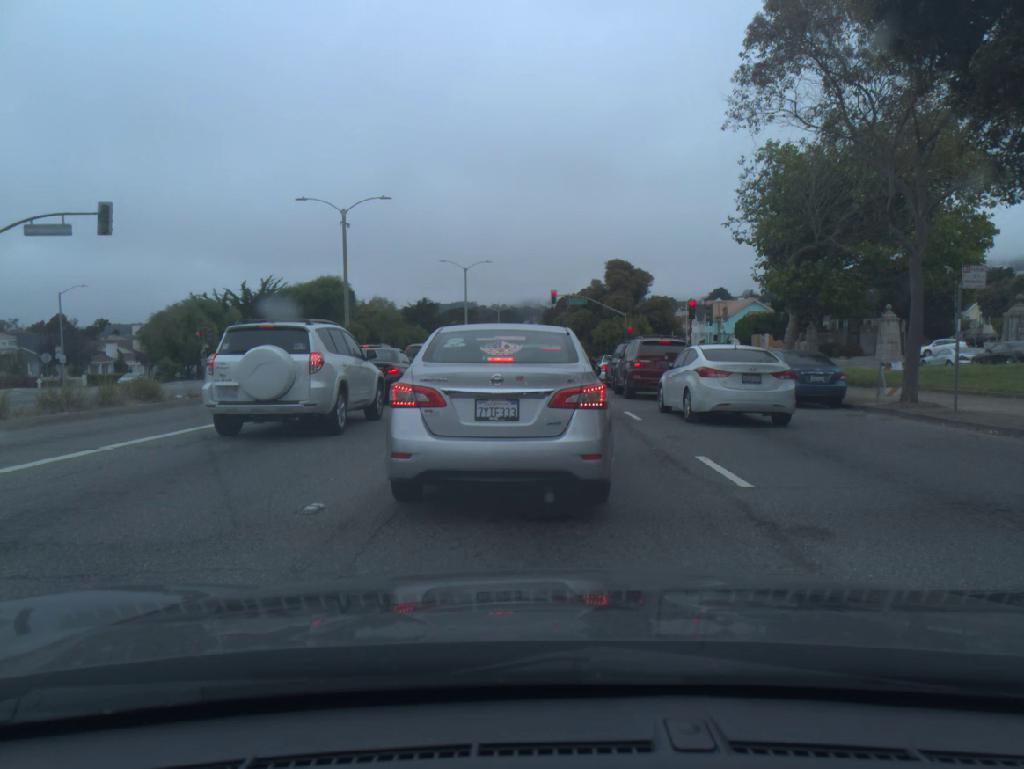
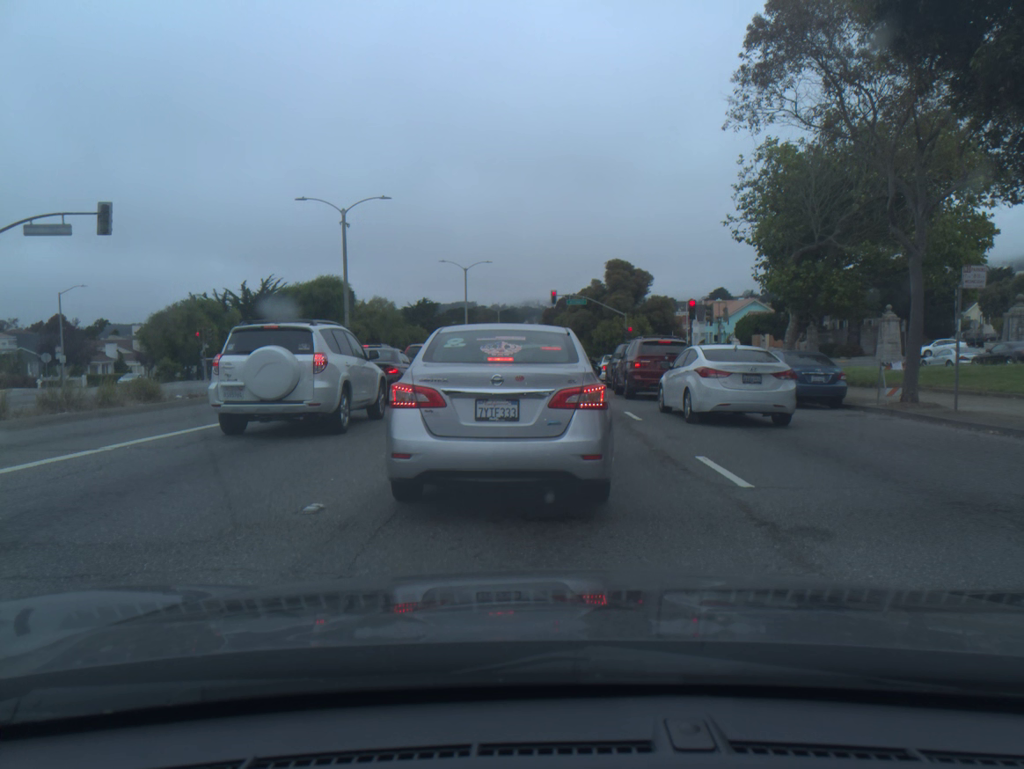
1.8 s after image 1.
(0.0, 0.0) m; 0°
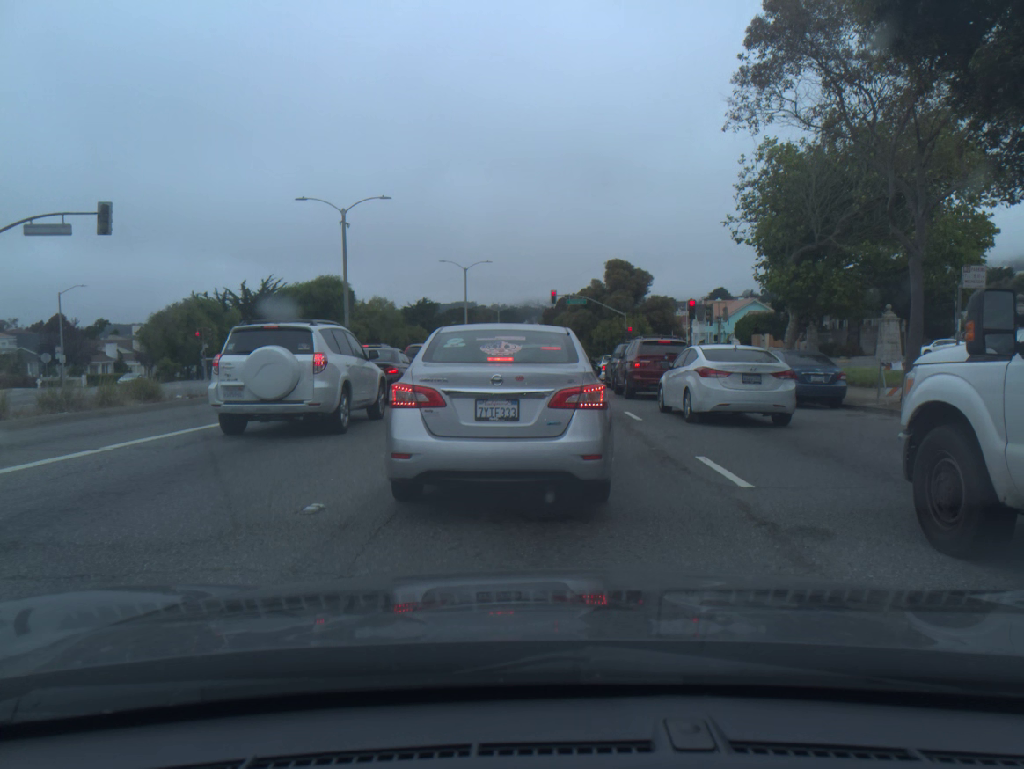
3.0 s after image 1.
(0.0, 0.0) m; 0°
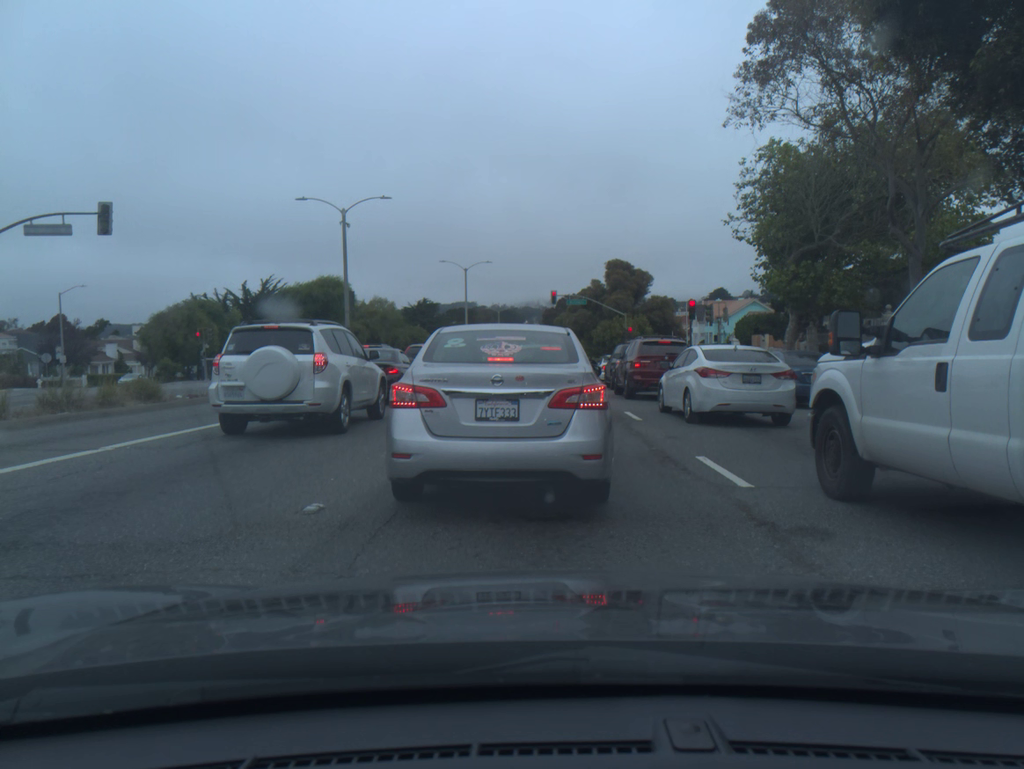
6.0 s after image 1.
(0.0, 0.0) m; 0°
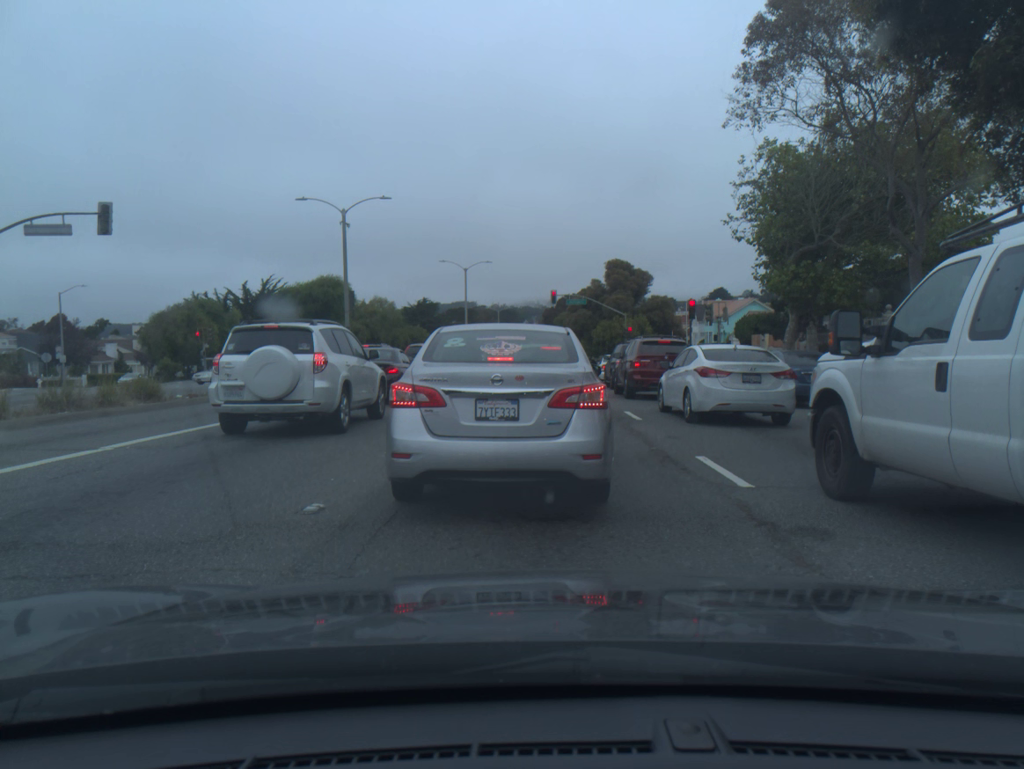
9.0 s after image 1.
(0.0, 0.0) m; 0°
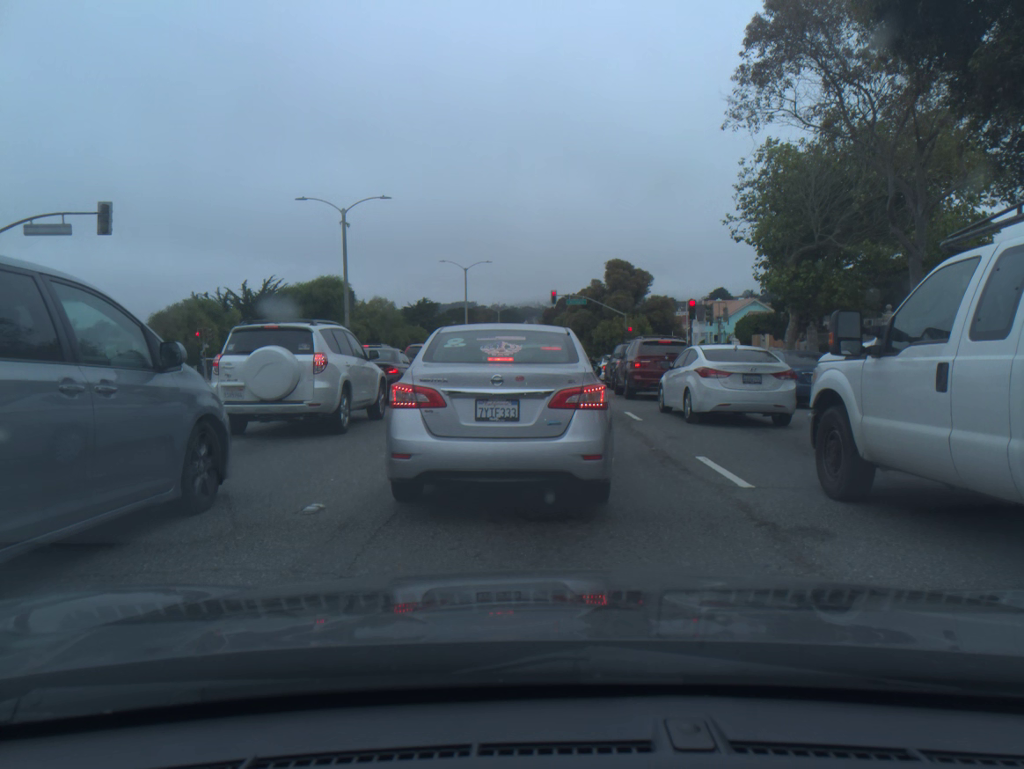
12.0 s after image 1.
(0.0, 0.0) m; 0°
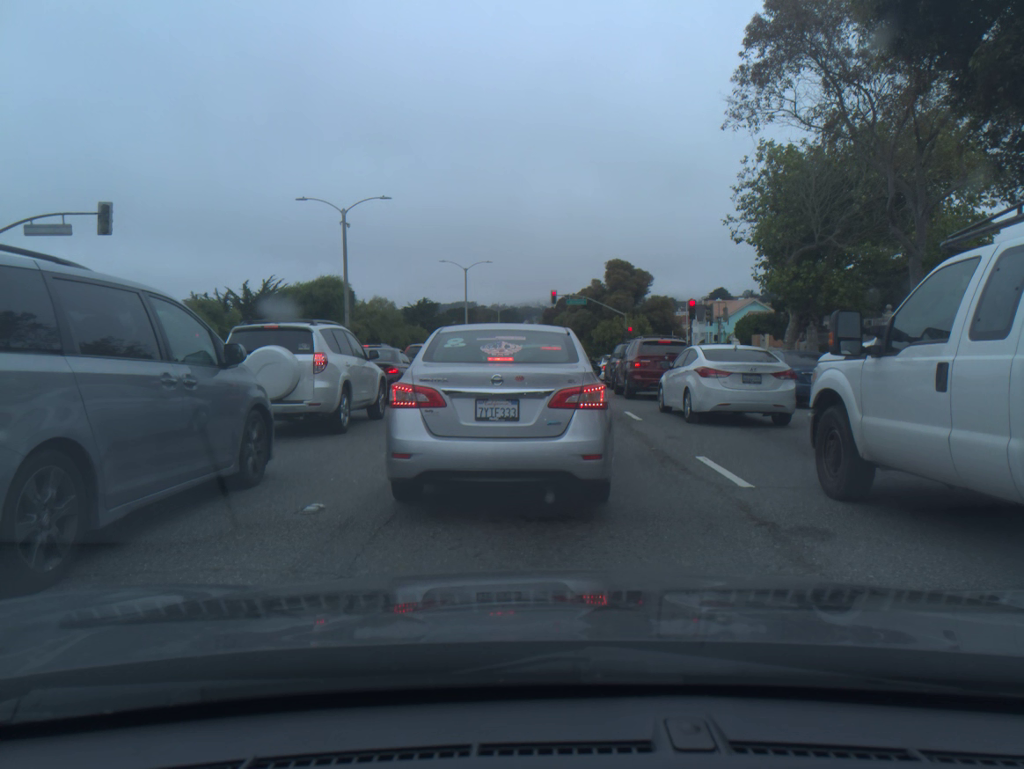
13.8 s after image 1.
(0.0, 0.0) m; 0°
